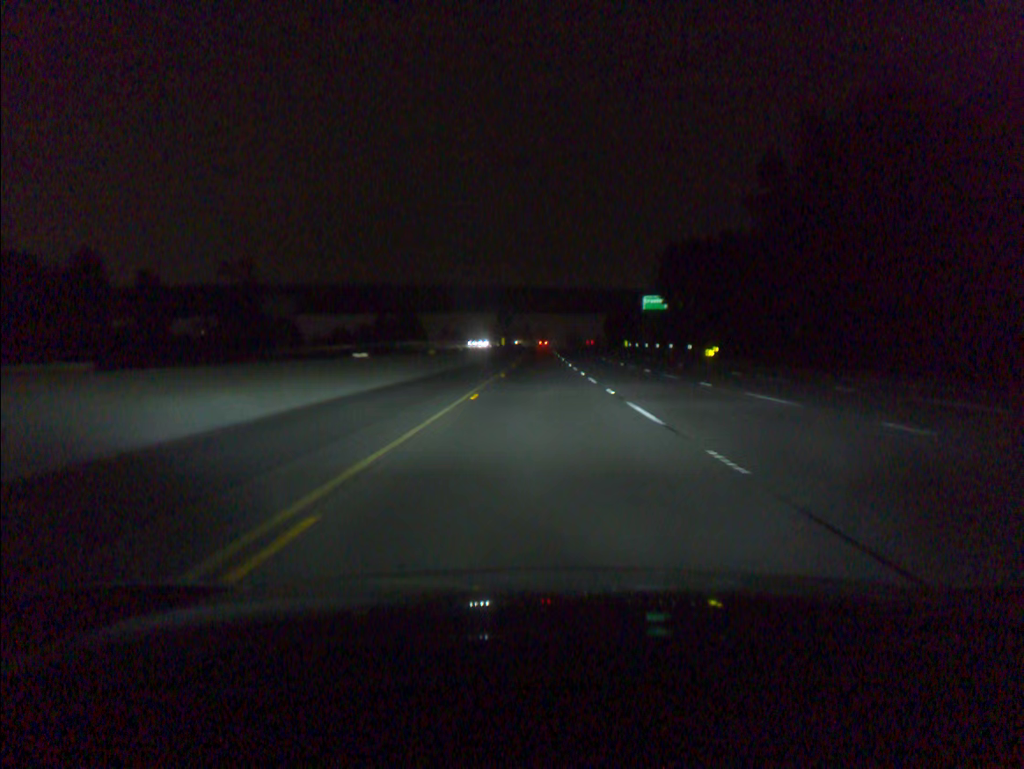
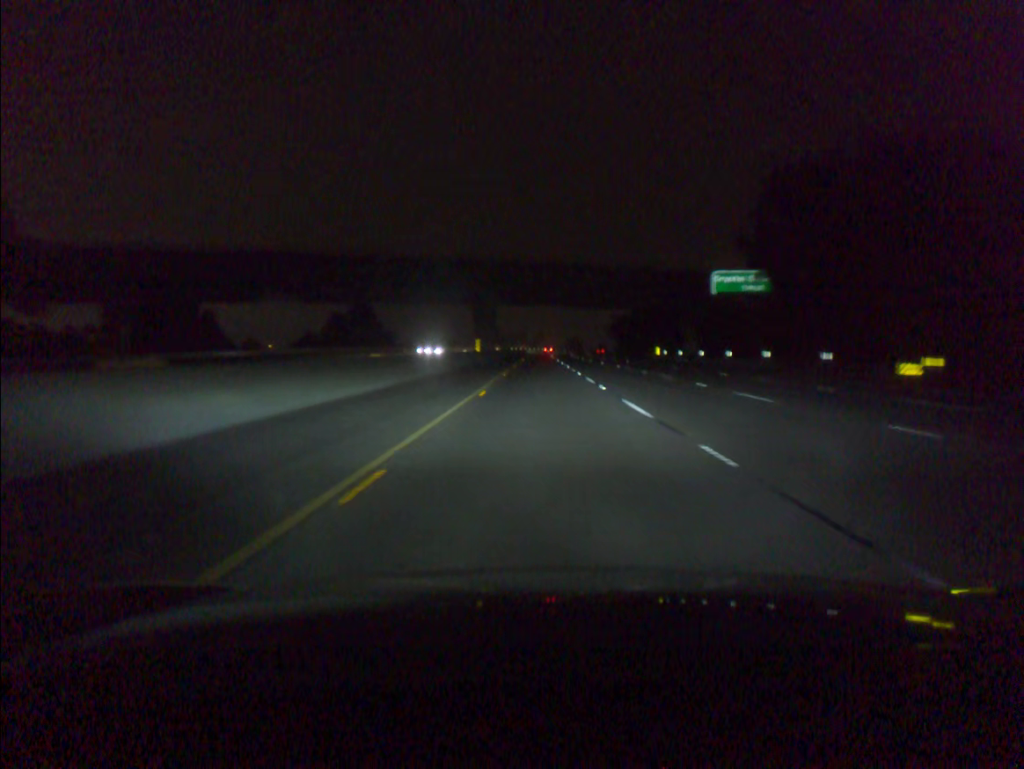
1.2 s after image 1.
(0.0, +41.6) m; 0°
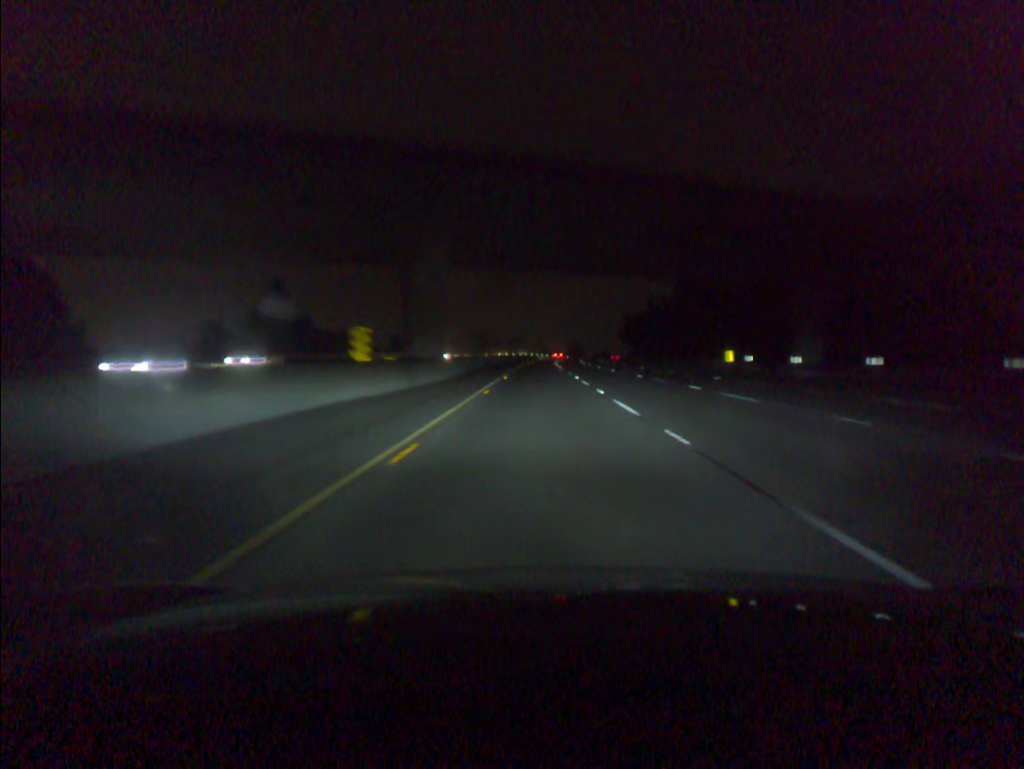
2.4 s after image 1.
(+0.1, +41.3) m; 0°
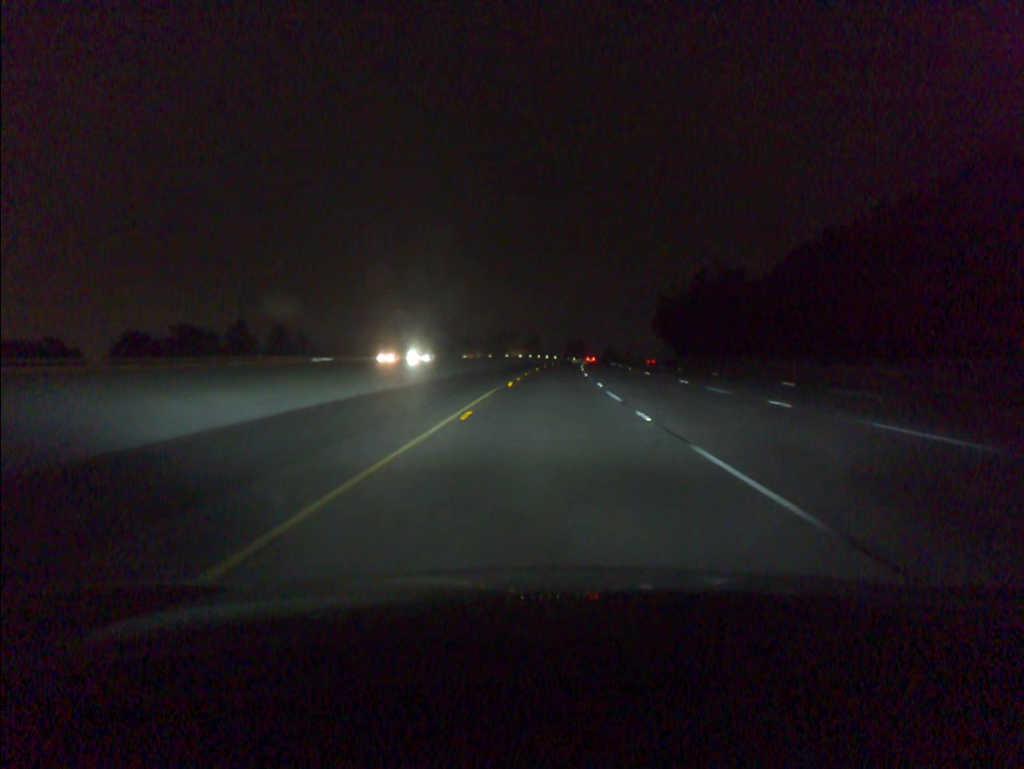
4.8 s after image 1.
(0.0, +81.5) m; 0°
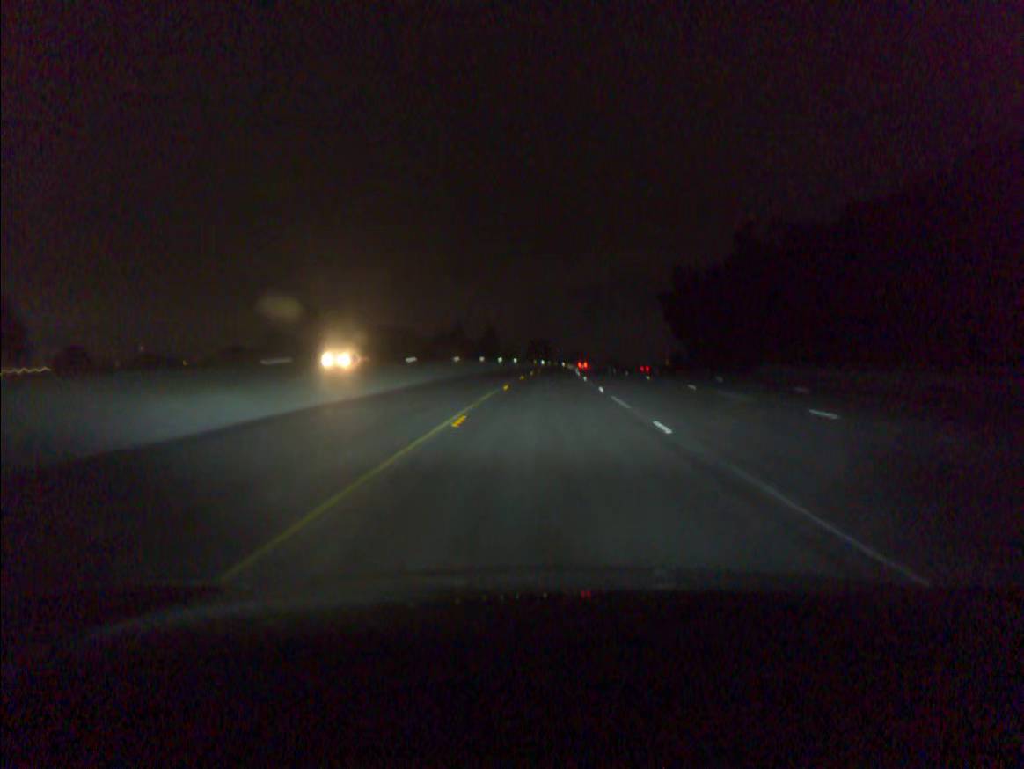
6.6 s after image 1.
(+1.4, +60.8) m; +3°
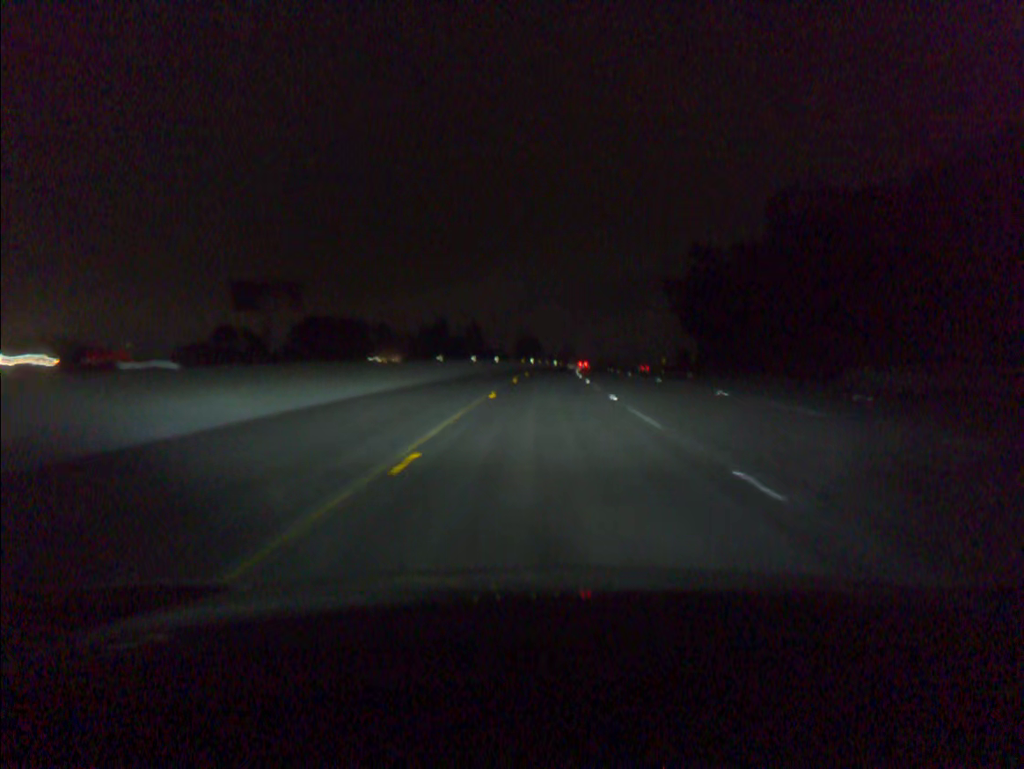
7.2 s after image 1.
(+0.1, +20.3) m; +1°
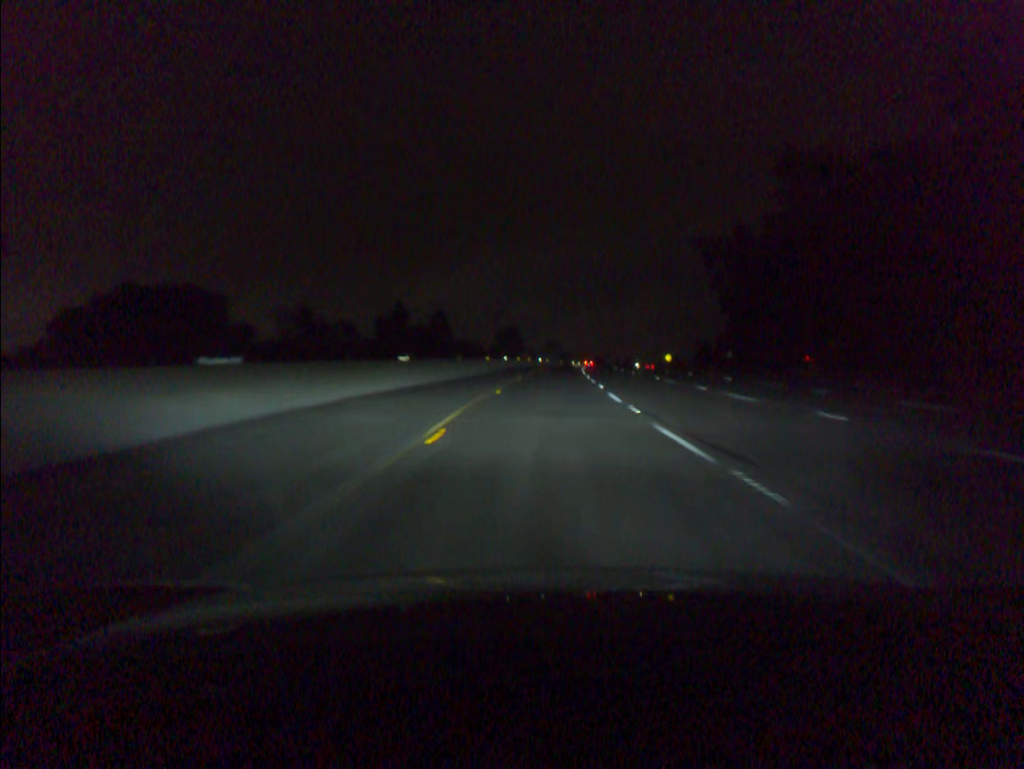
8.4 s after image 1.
(+0.5, +40.7) m; +1°
